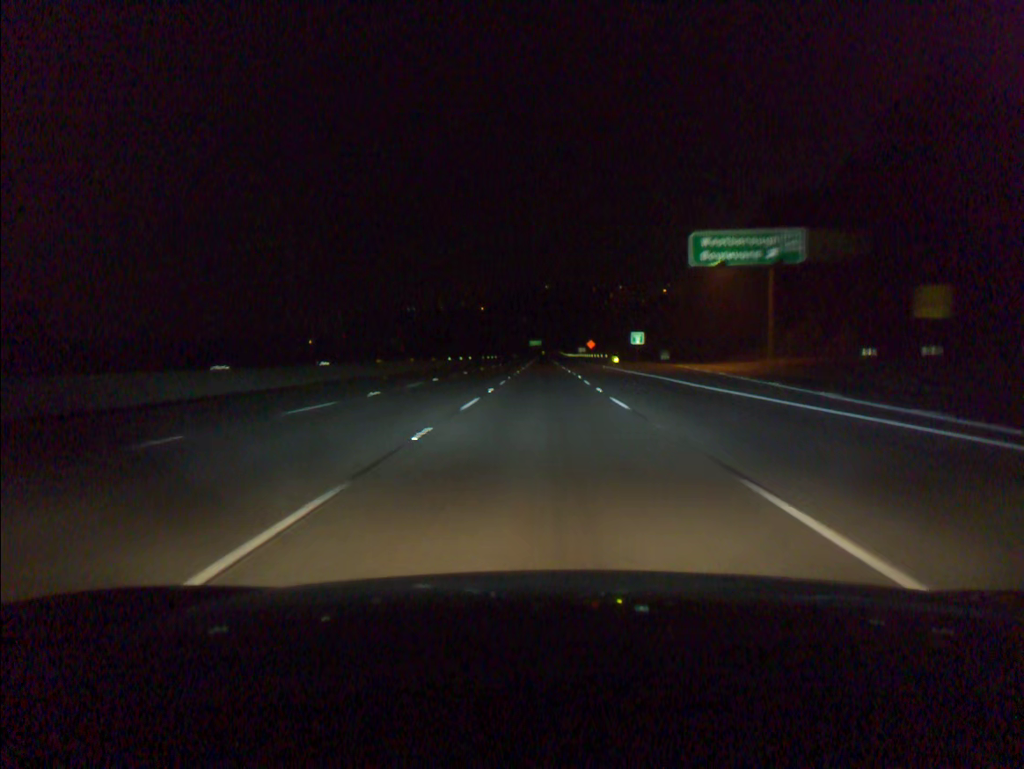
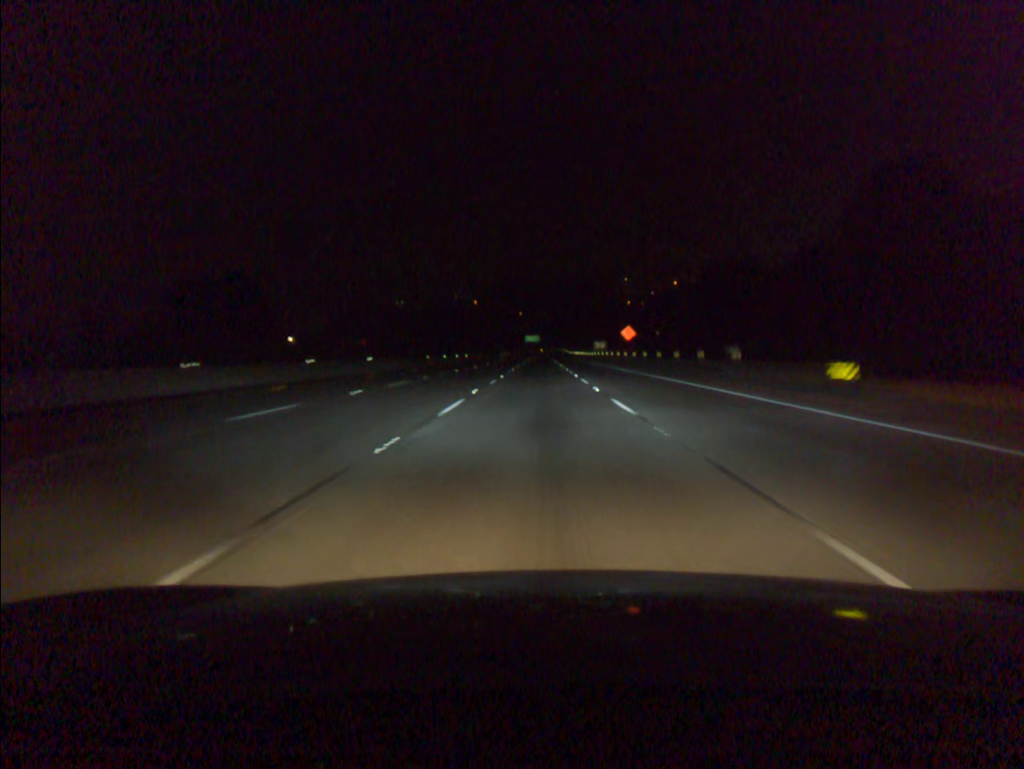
(+0.3, +75.6) m; 0°
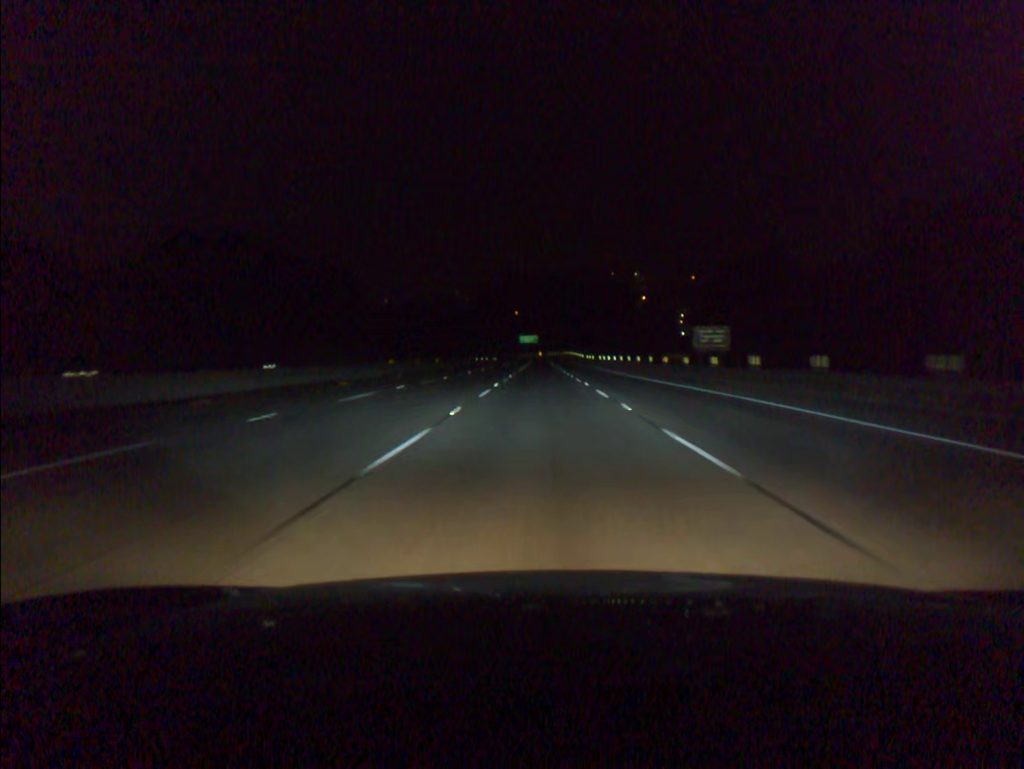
(-0.3, +94.4) m; 0°
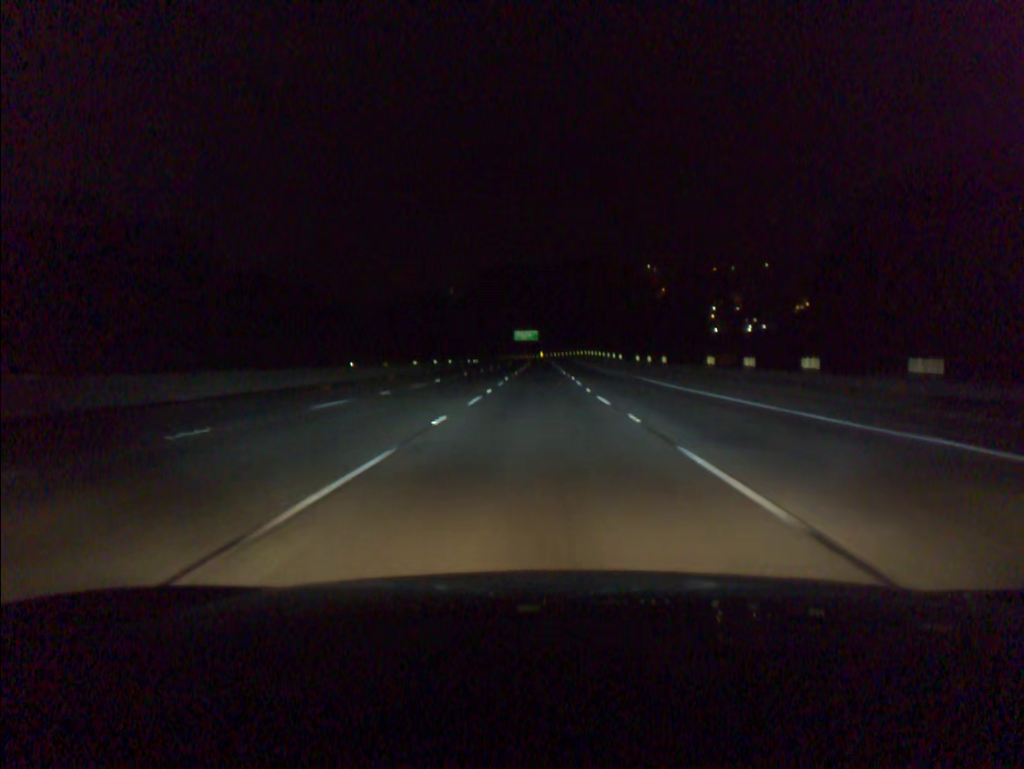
(0.0, +75.4) m; 0°
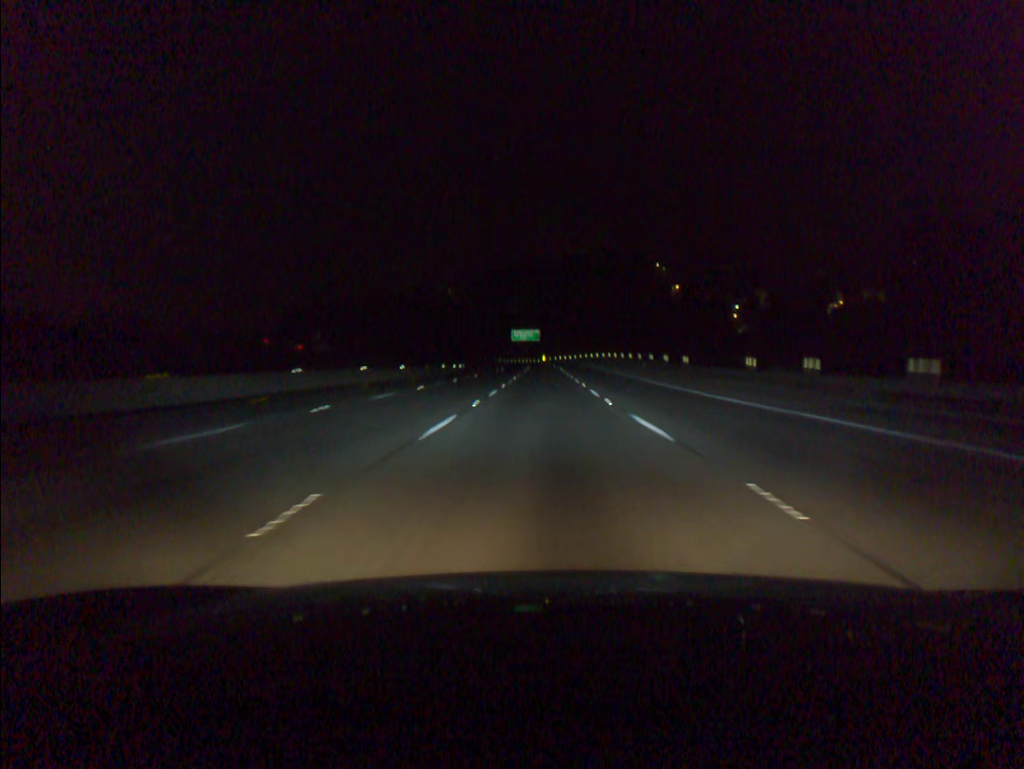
(0.0, +37.7) m; 0°
